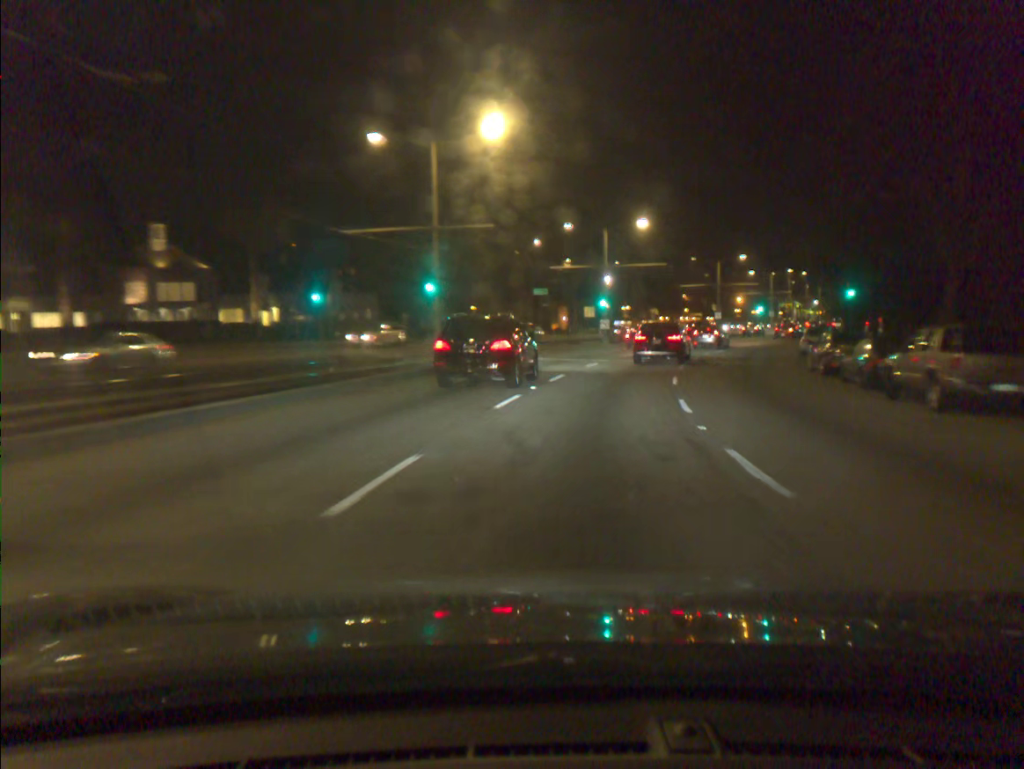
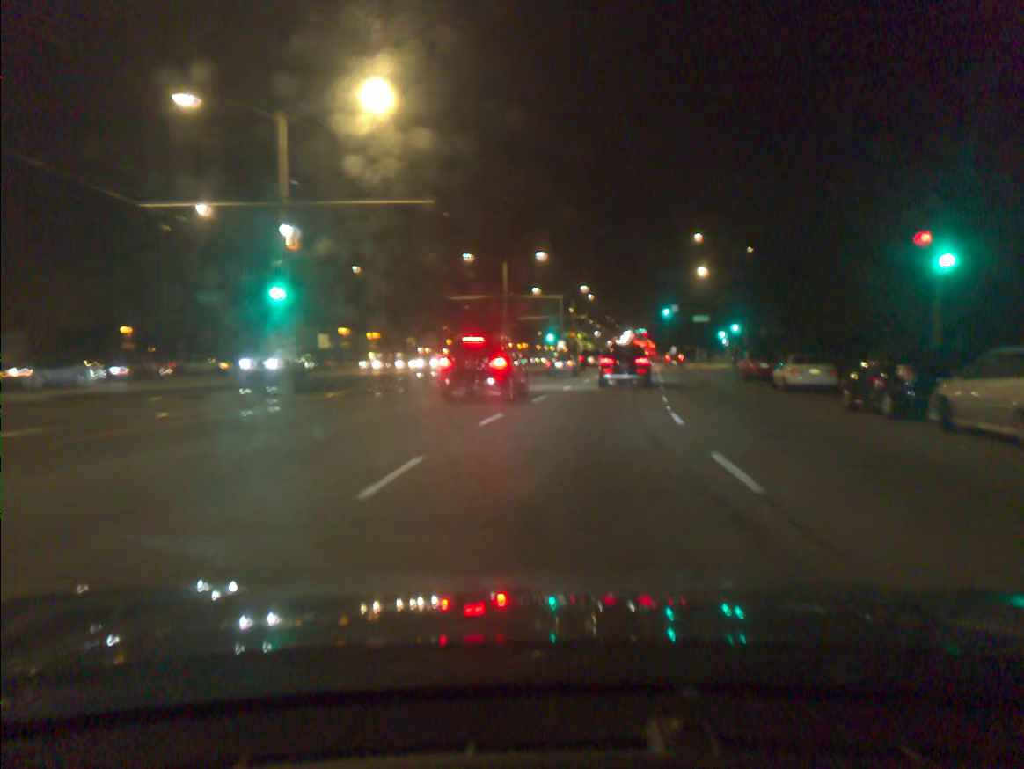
(+5.4, +37.4) m; +18°
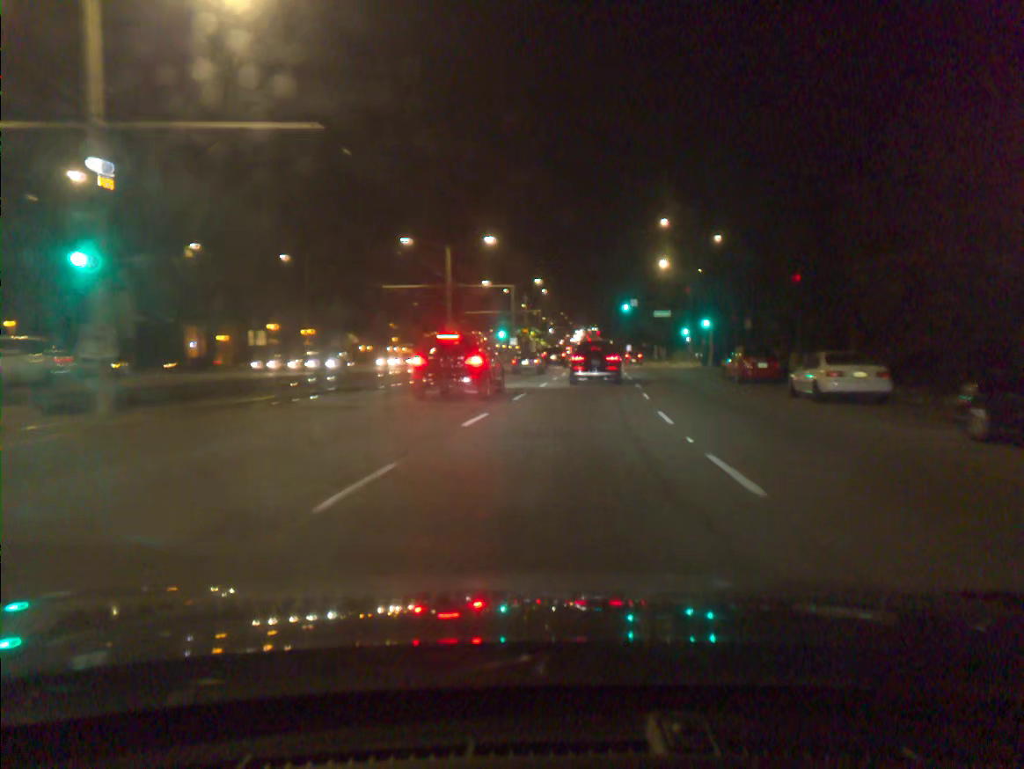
(+0.2, +7.8) m; +3°
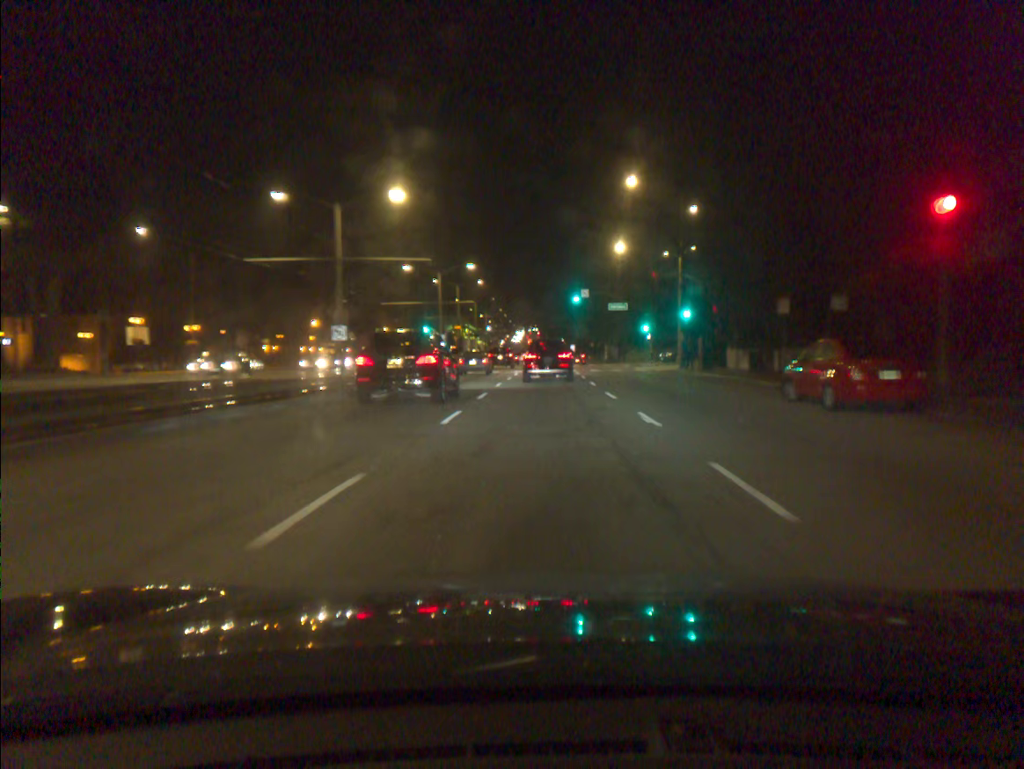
(+0.6, +15.6) m; +4°
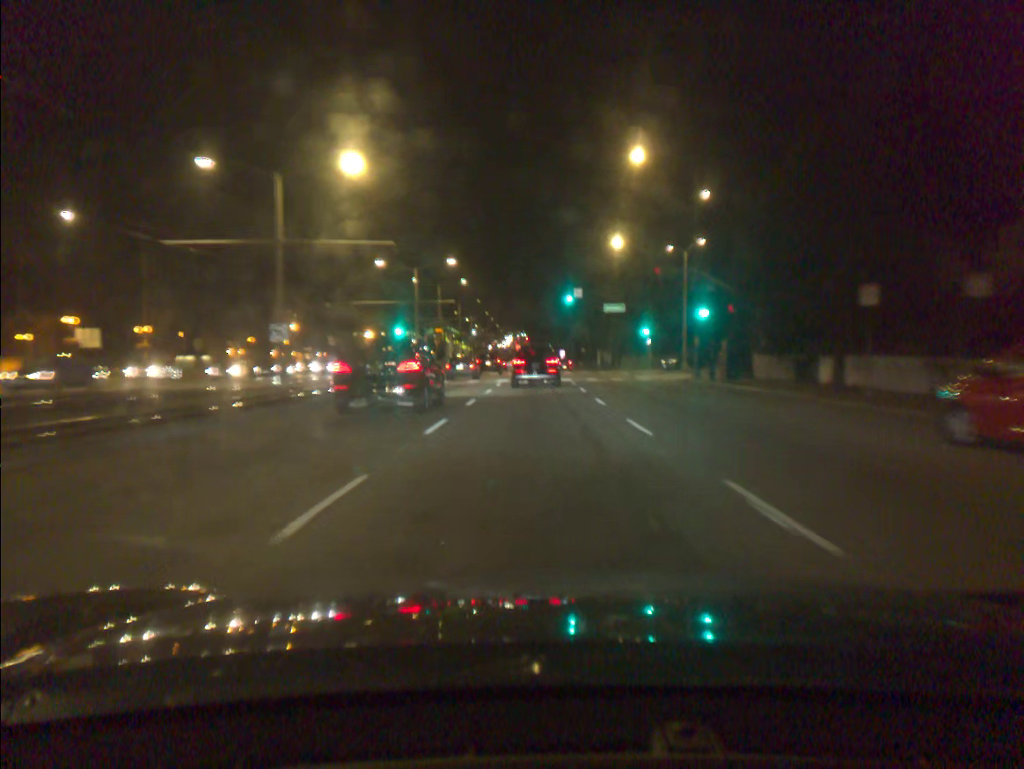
(0.0, +7.9) m; +1°
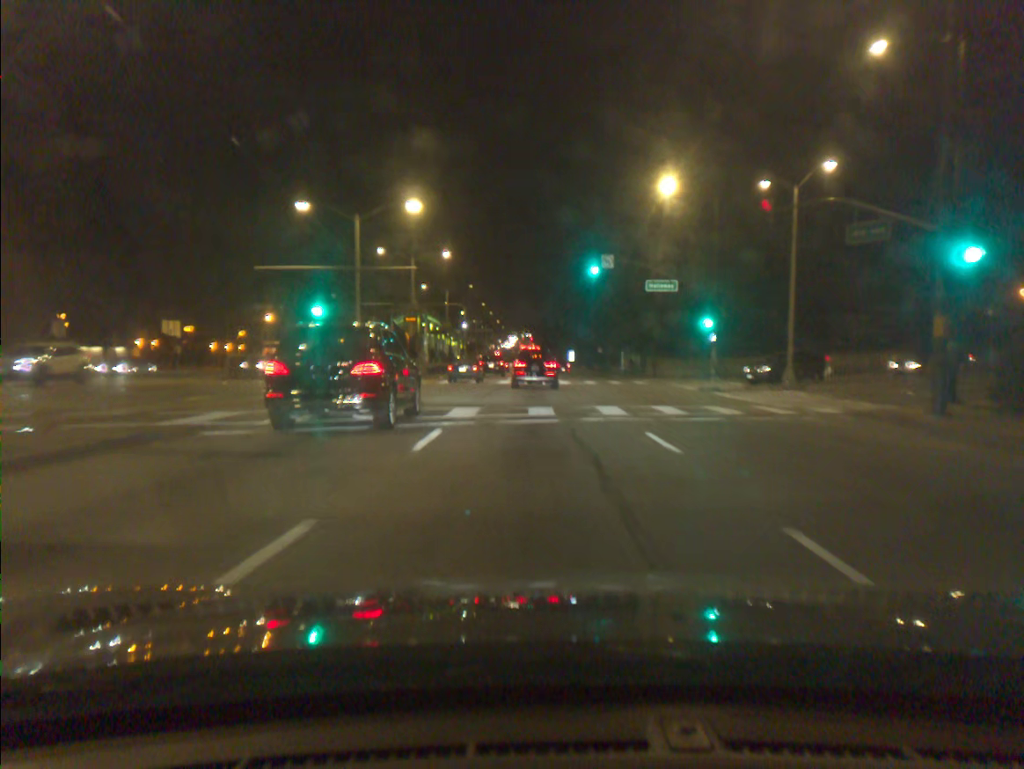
(0.0, +24.0) m; 0°
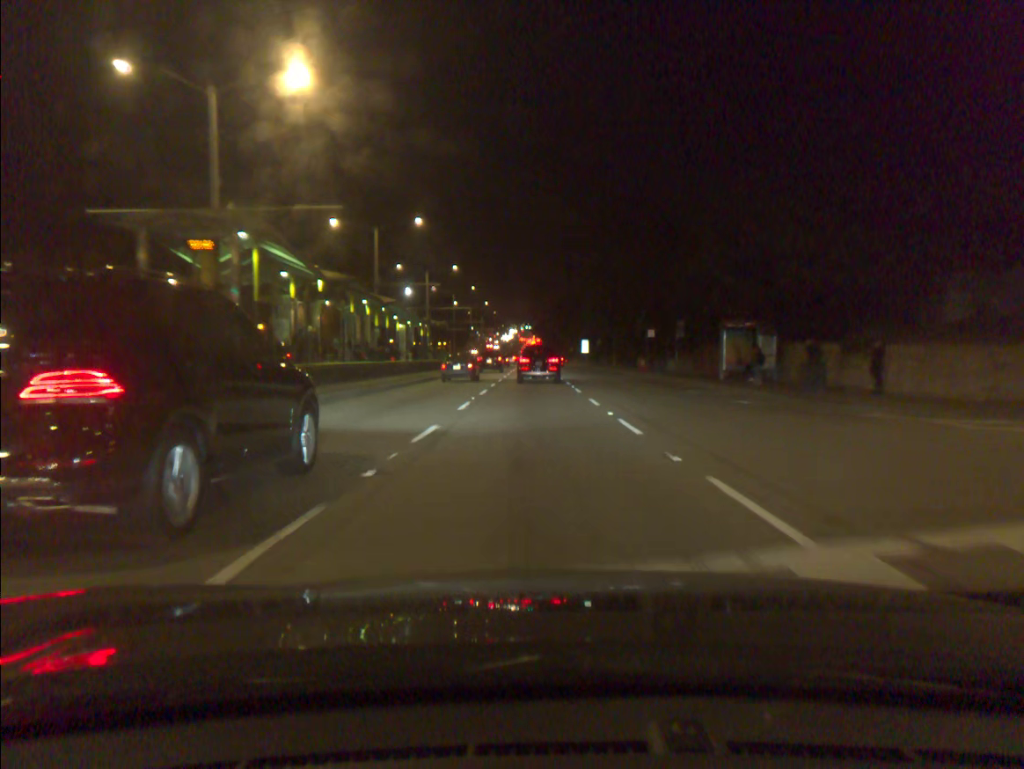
(+0.1, +42.6) m; 0°
